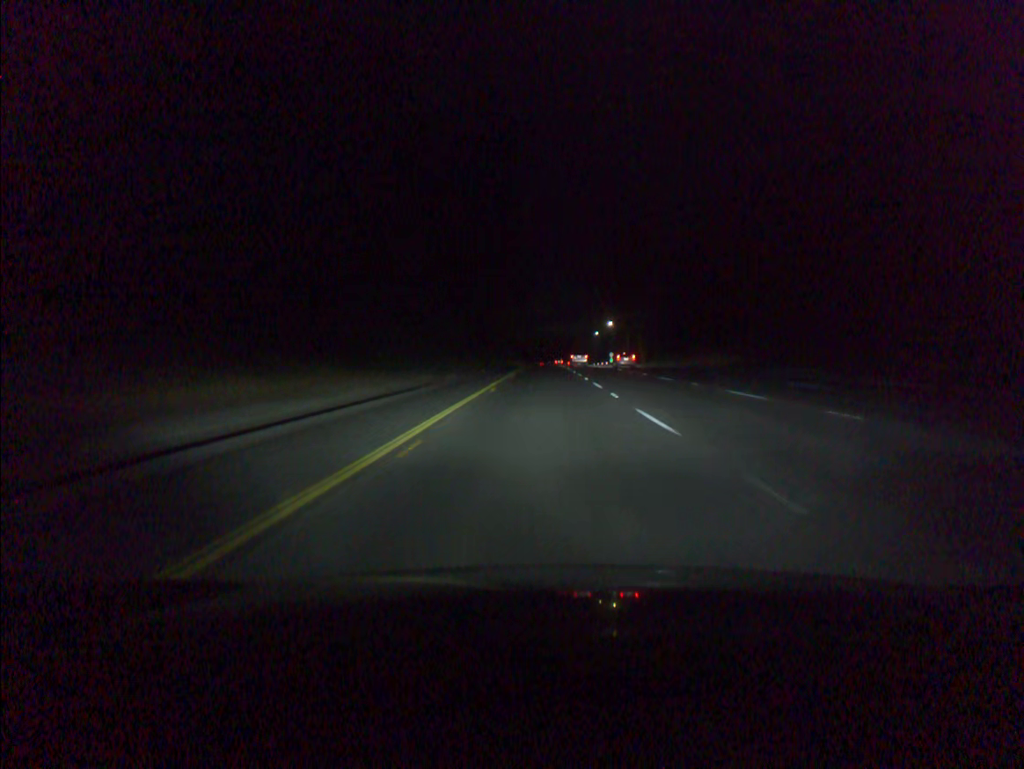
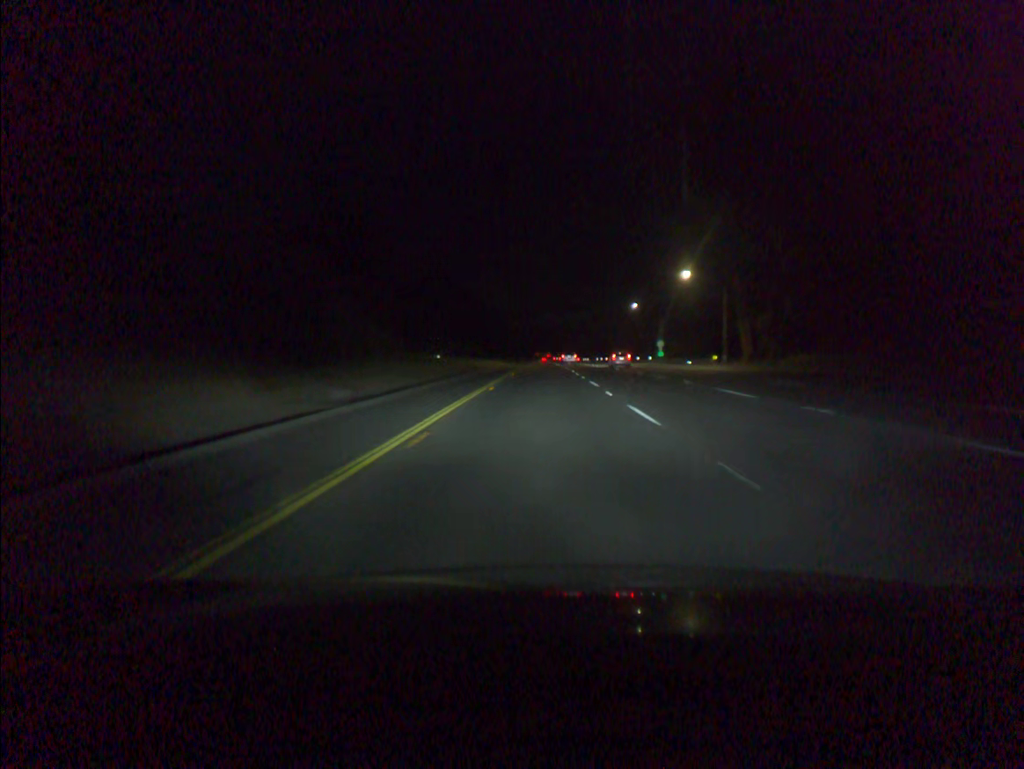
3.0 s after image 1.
(+0.2, +101.1) m; 0°
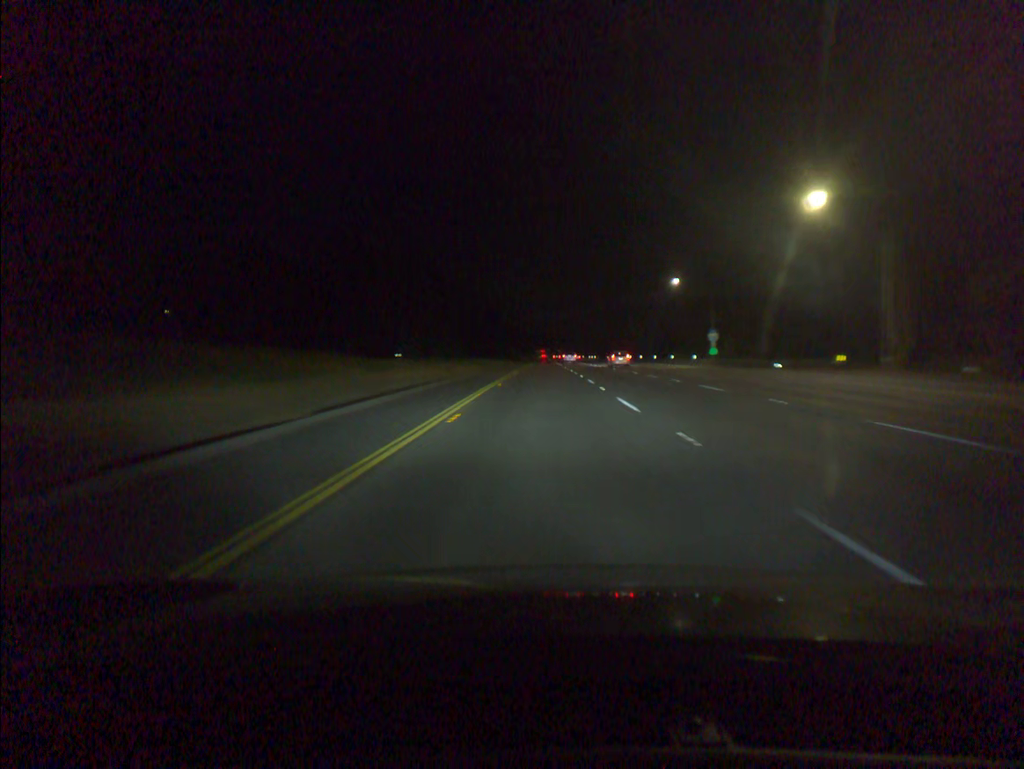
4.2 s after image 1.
(-0.1, +40.5) m; 0°
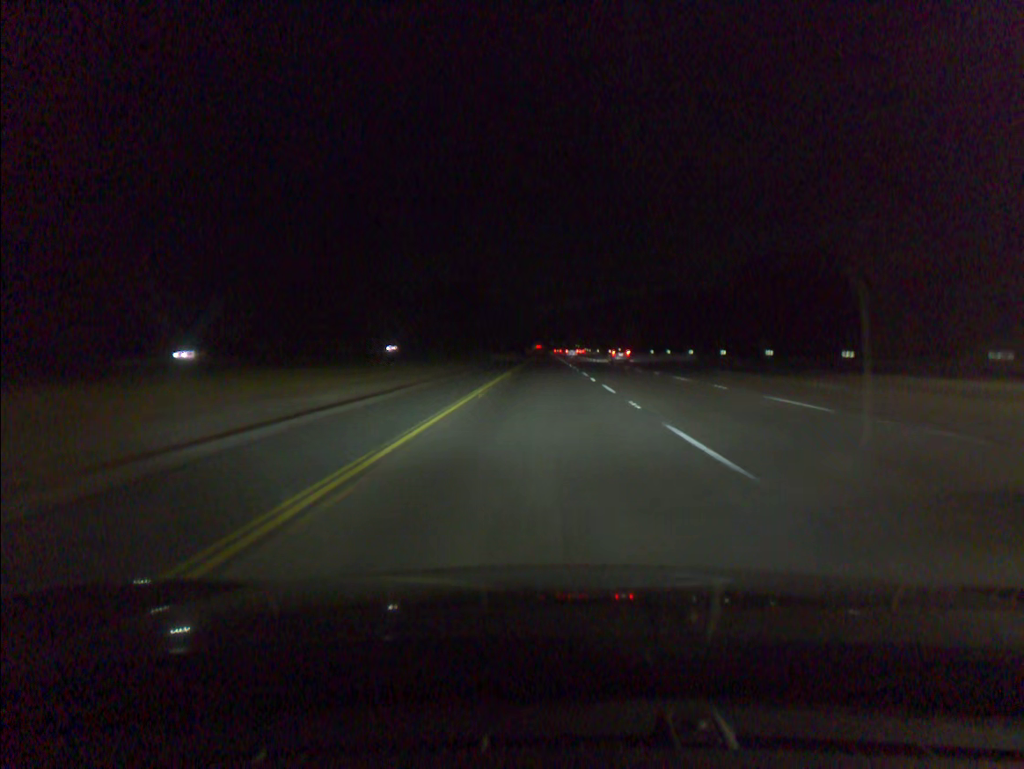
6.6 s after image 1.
(+0.1, +81.2) m; 0°
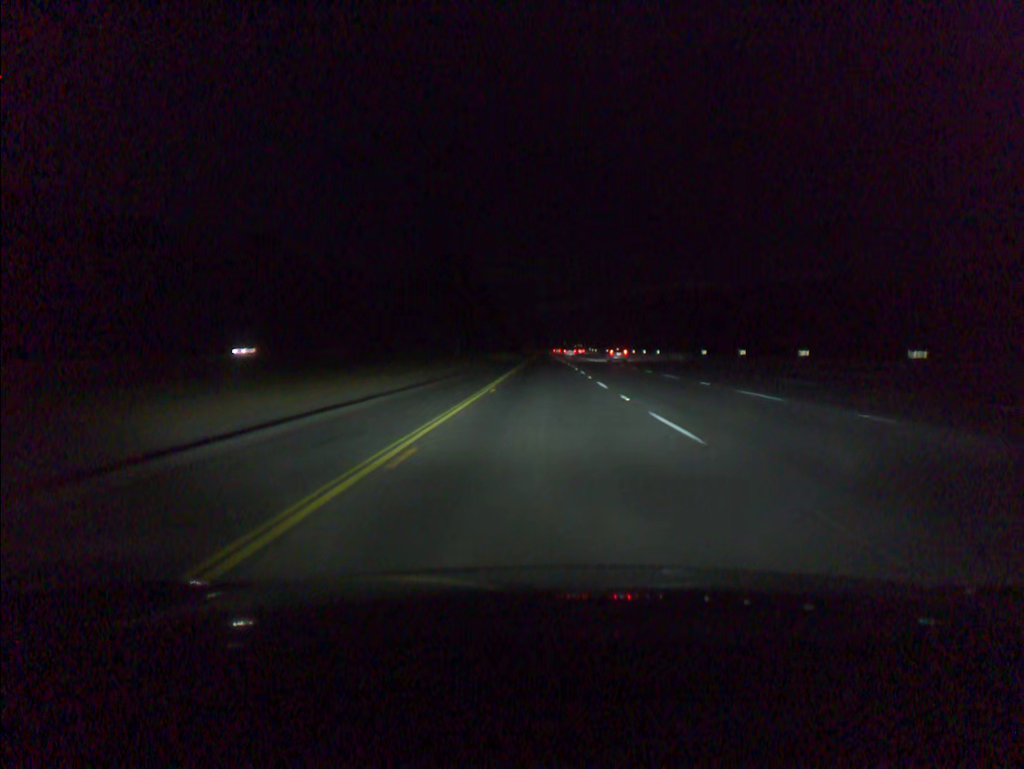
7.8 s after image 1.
(0.0, +40.7) m; 0°
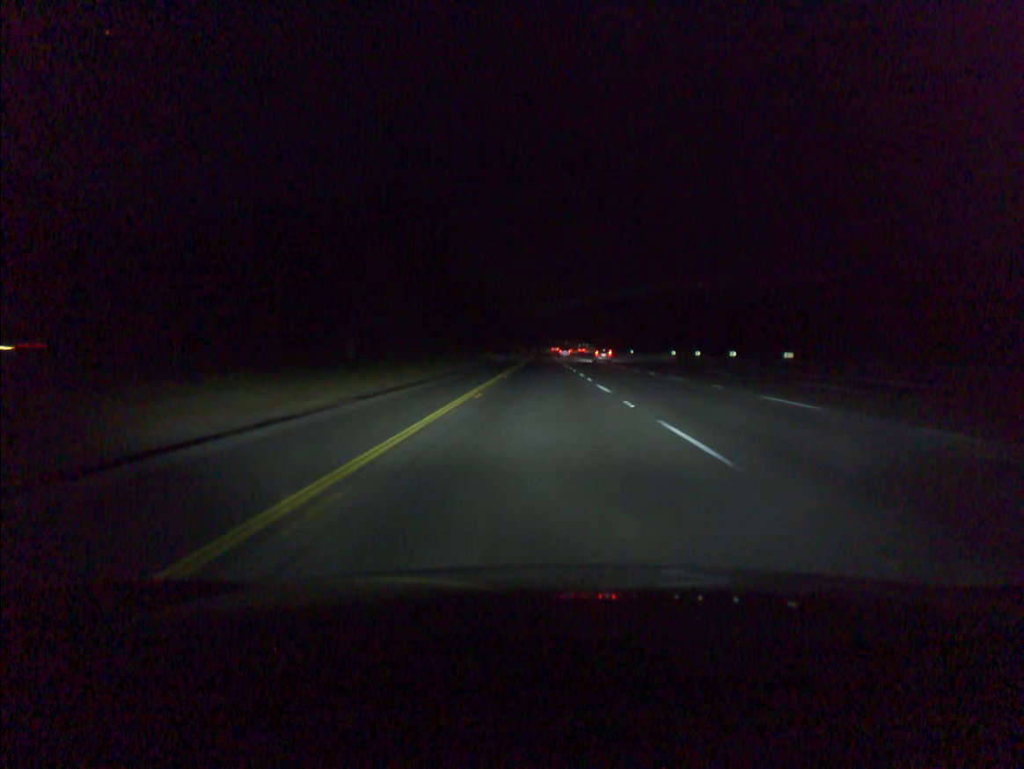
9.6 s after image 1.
(+0.2, +61.1) m; 0°
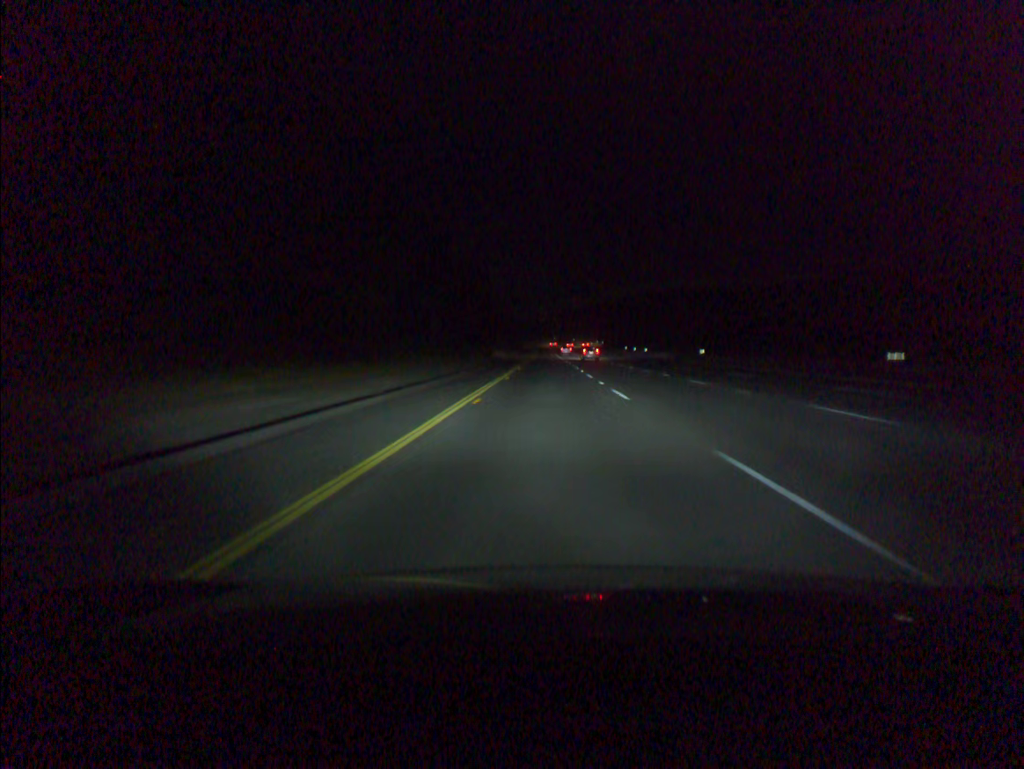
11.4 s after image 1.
(-0.2, +61.1) m; 0°
